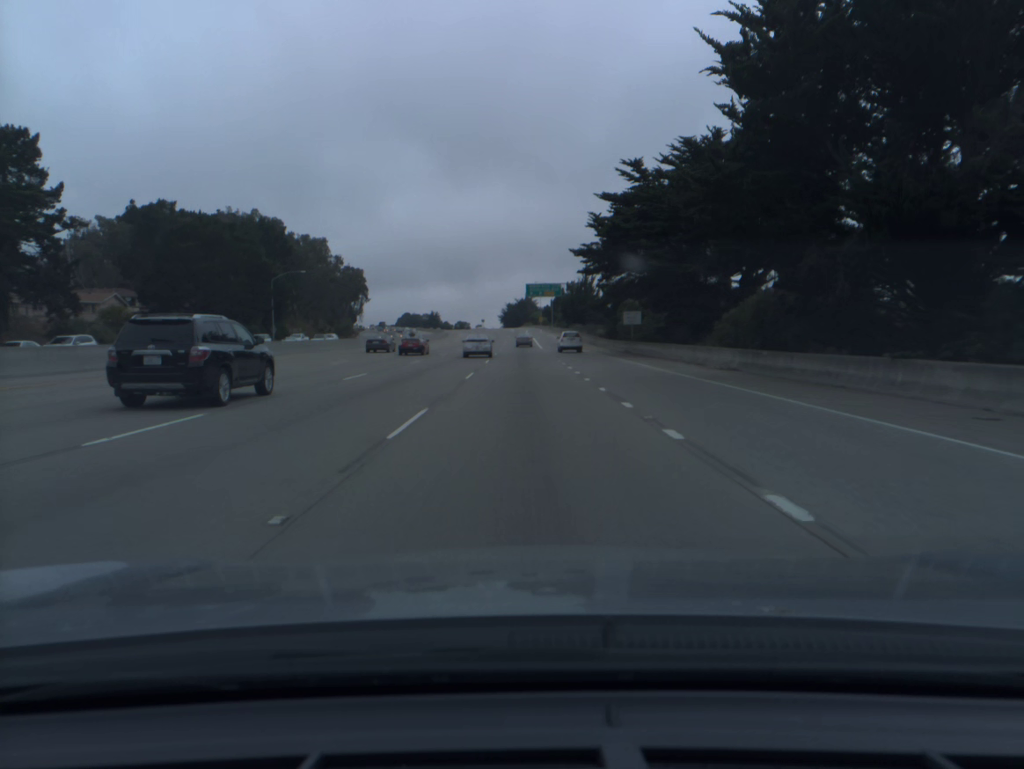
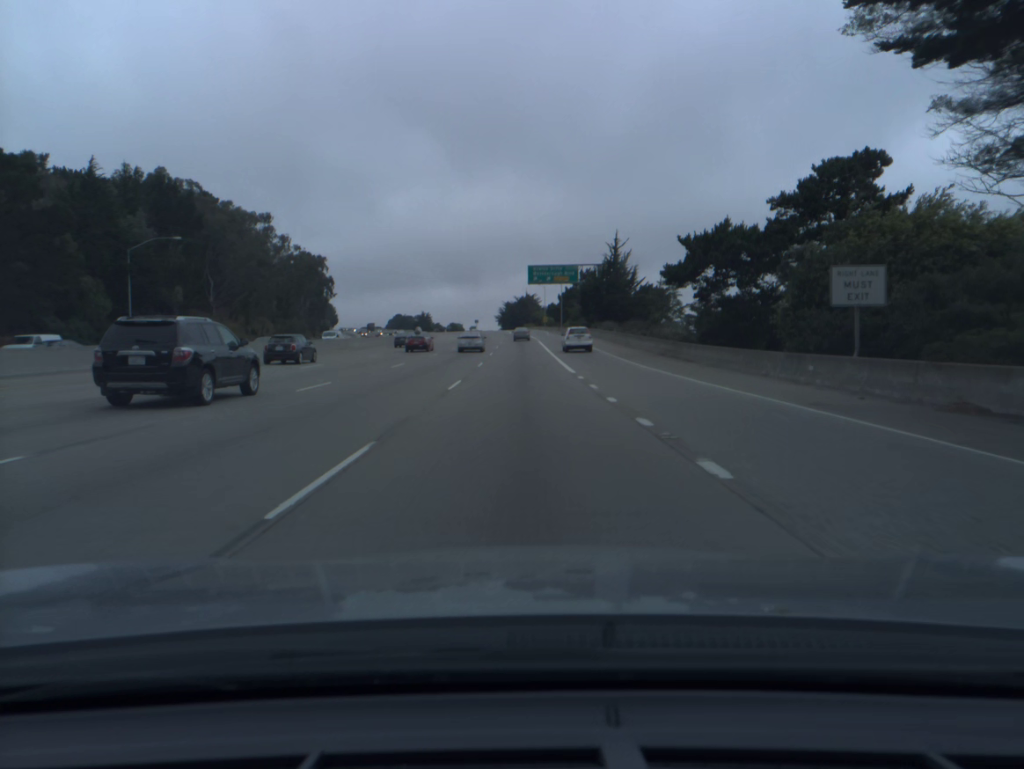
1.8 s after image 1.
(+0.1, +48.4) m; 0°
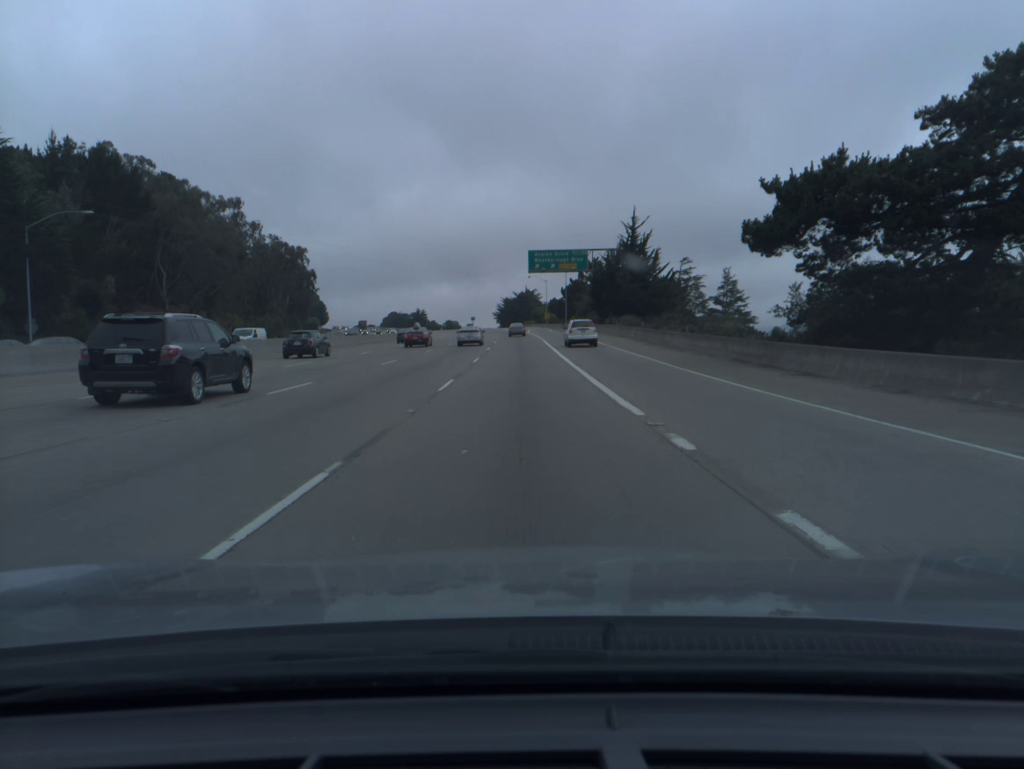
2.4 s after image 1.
(0.0, +16.5) m; 0°
